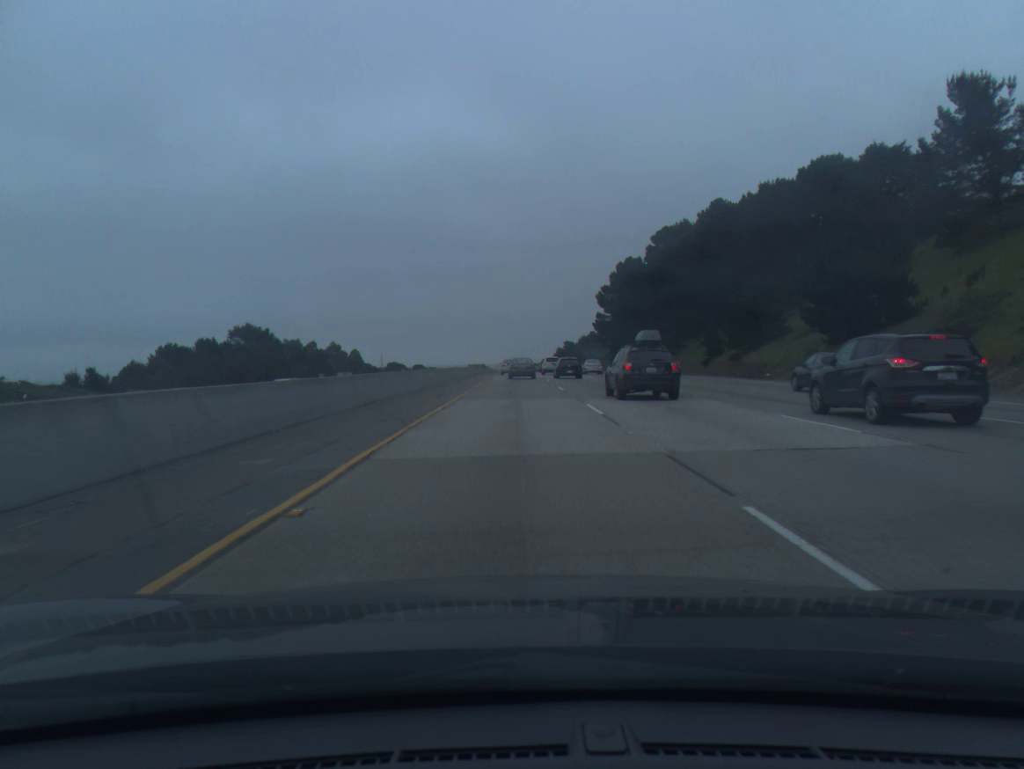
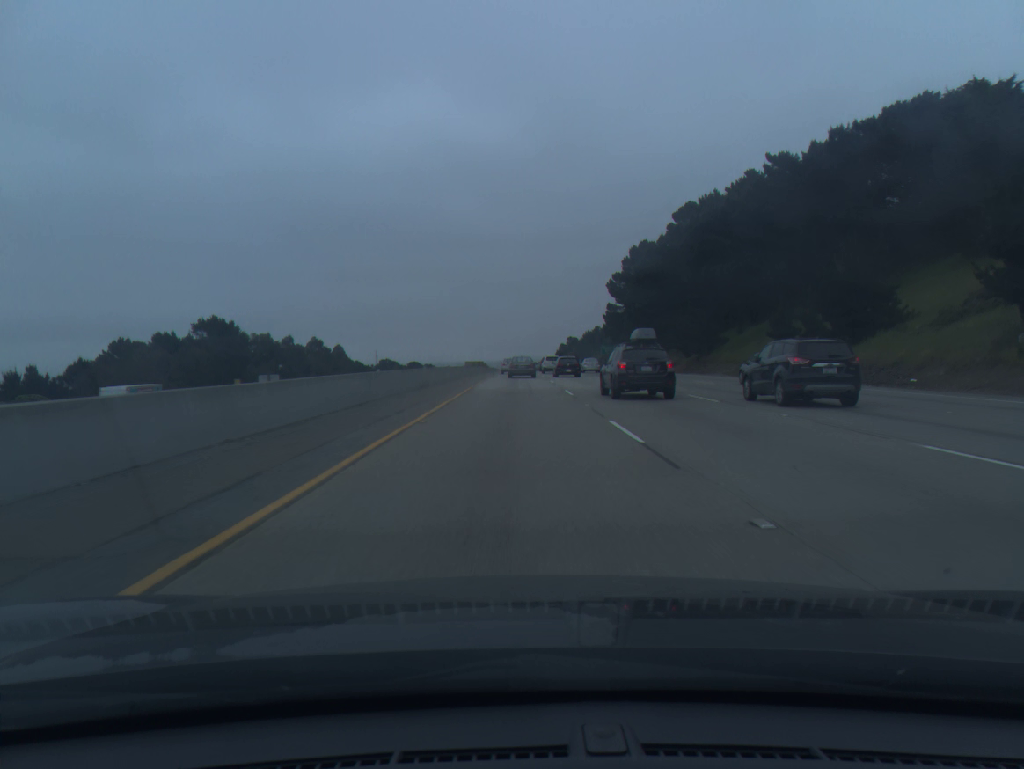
(0.0, +20.6) m; 0°
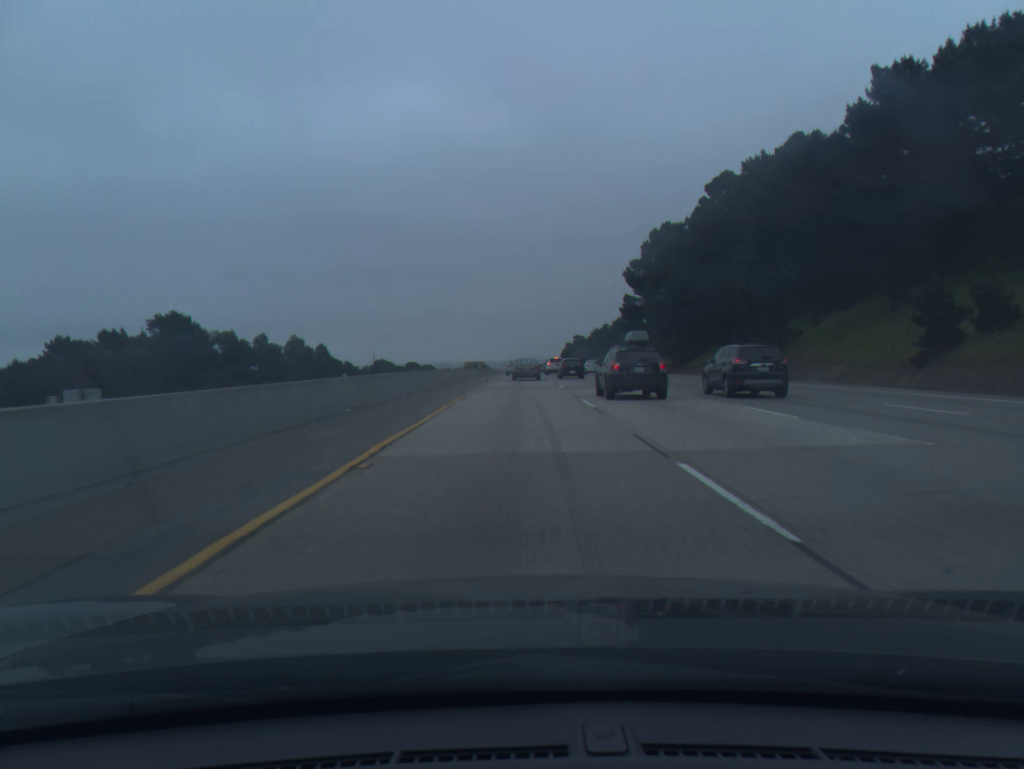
(-0.1, +20.6) m; 0°
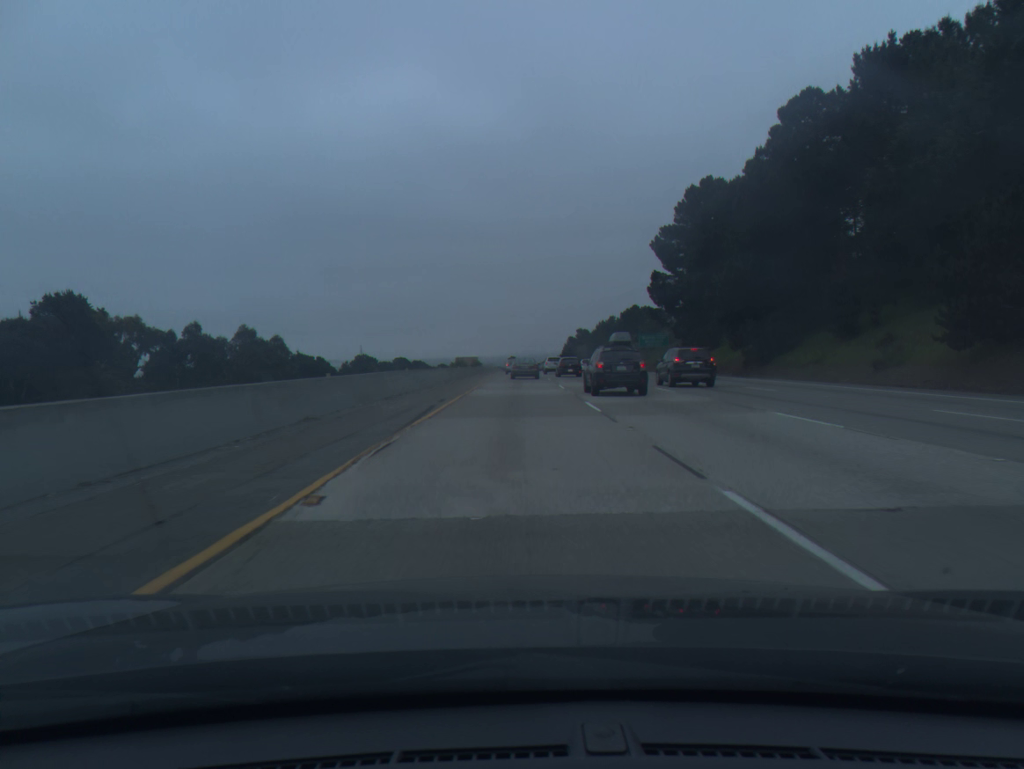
(0.0, +31.3) m; 0°
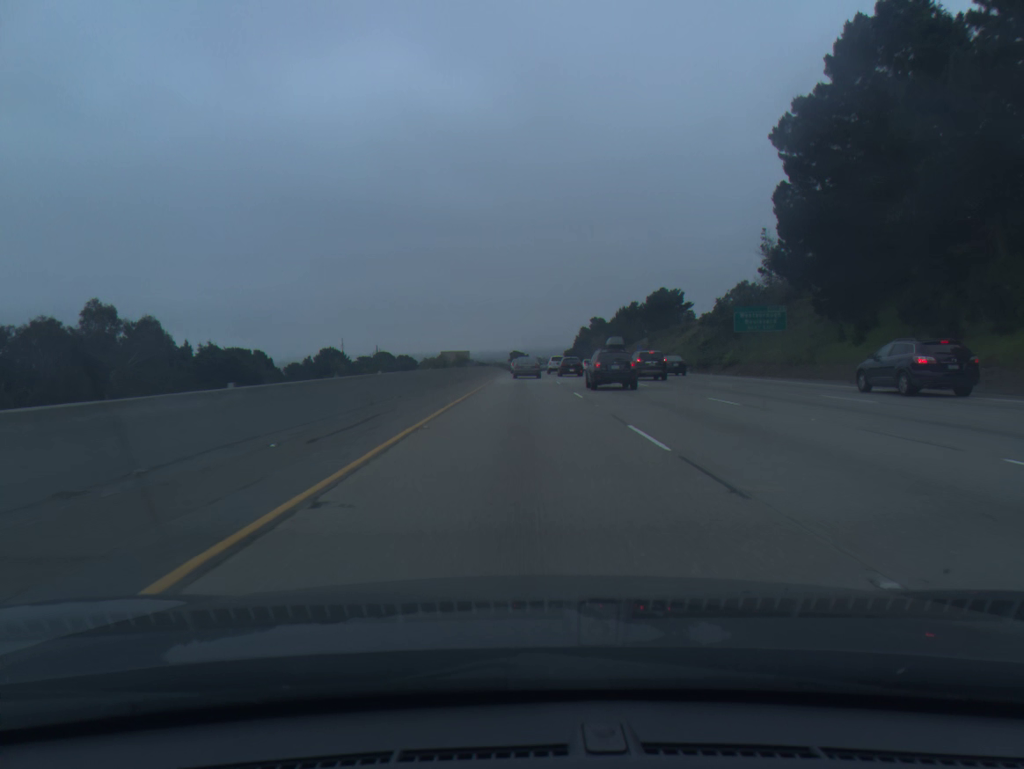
(-0.1, +51.8) m; 0°
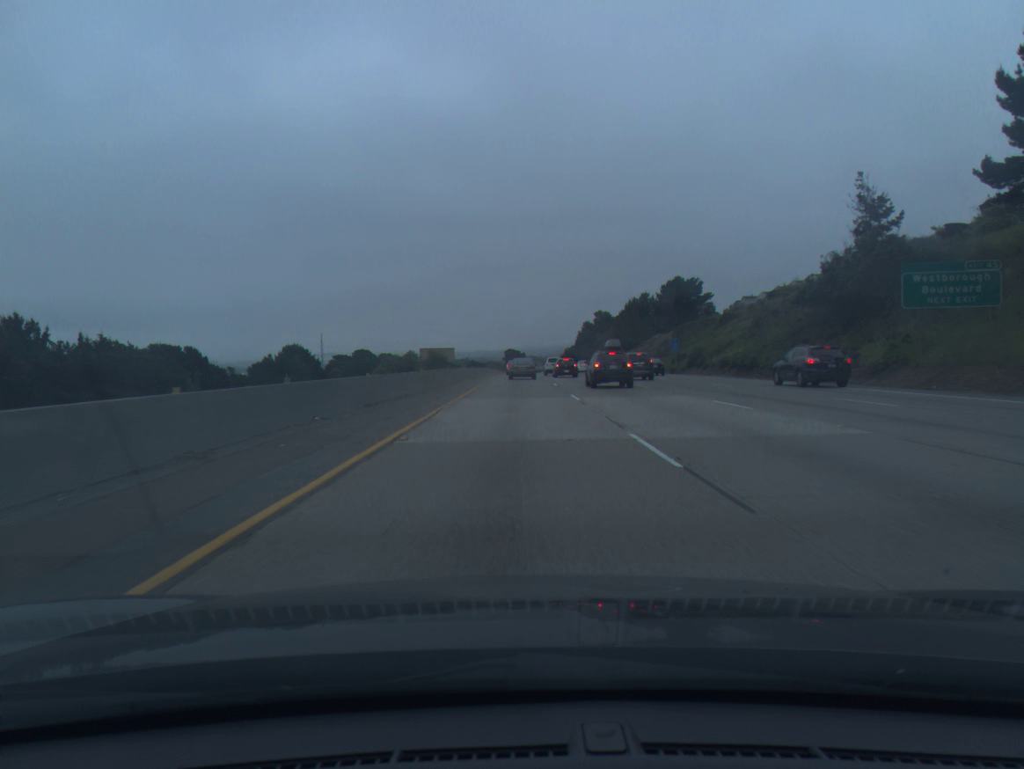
(+0.2, +30.7) m; 0°
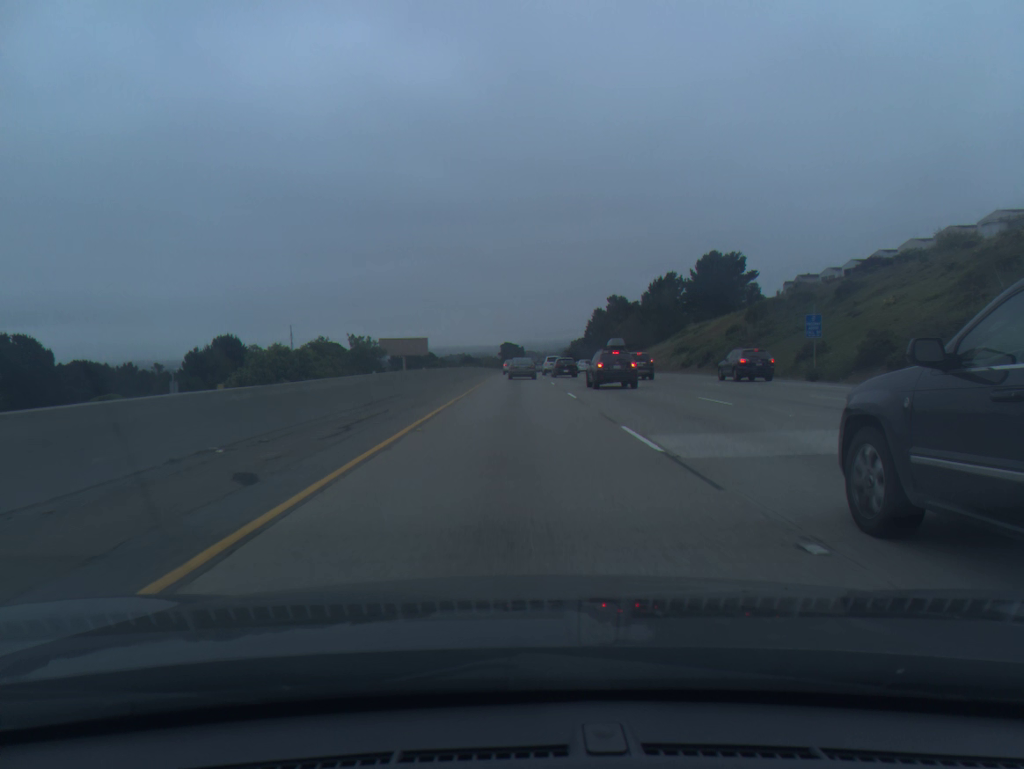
(-0.1, +42.3) m; 0°
